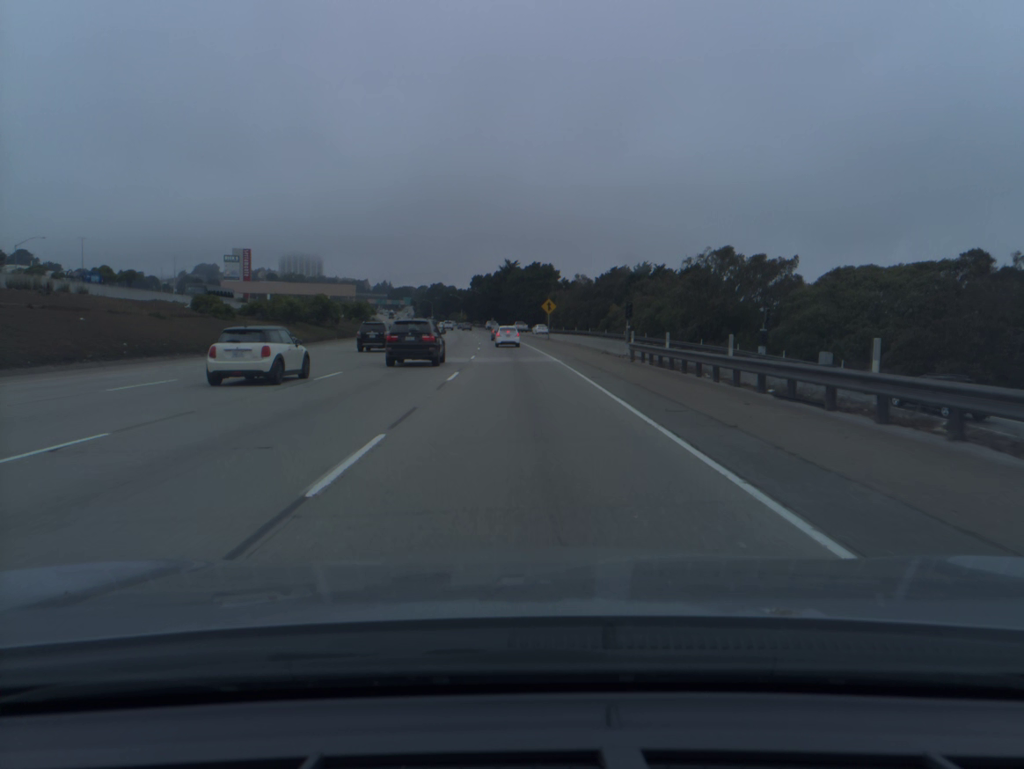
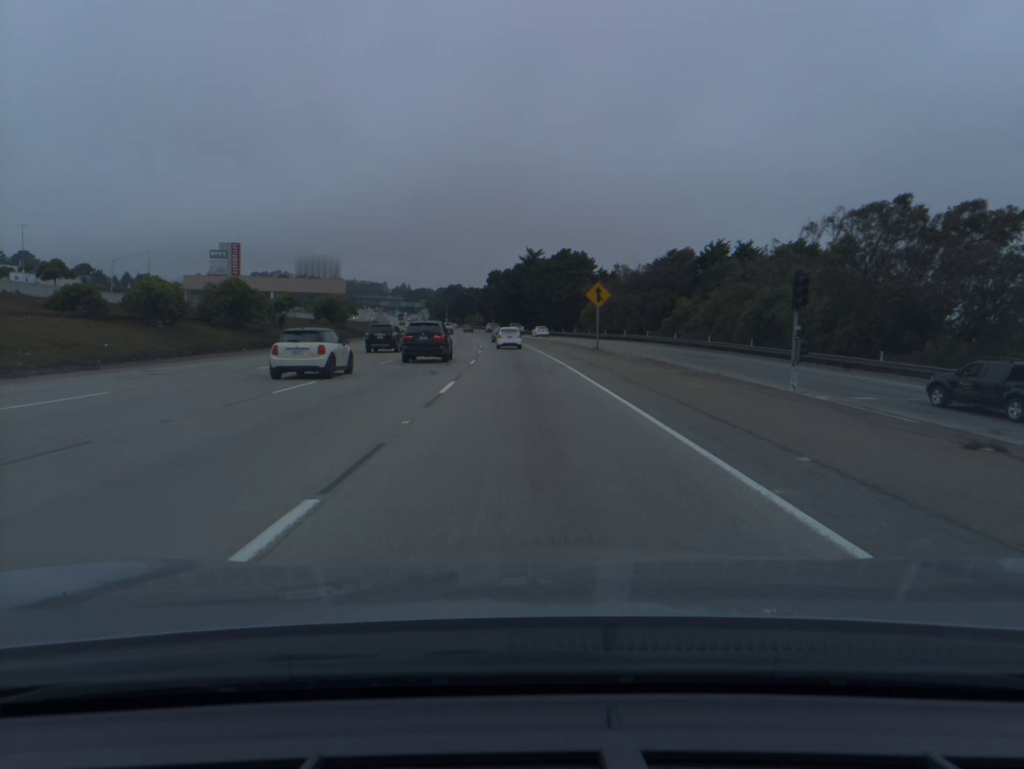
(-0.5, +33.1) m; -2°
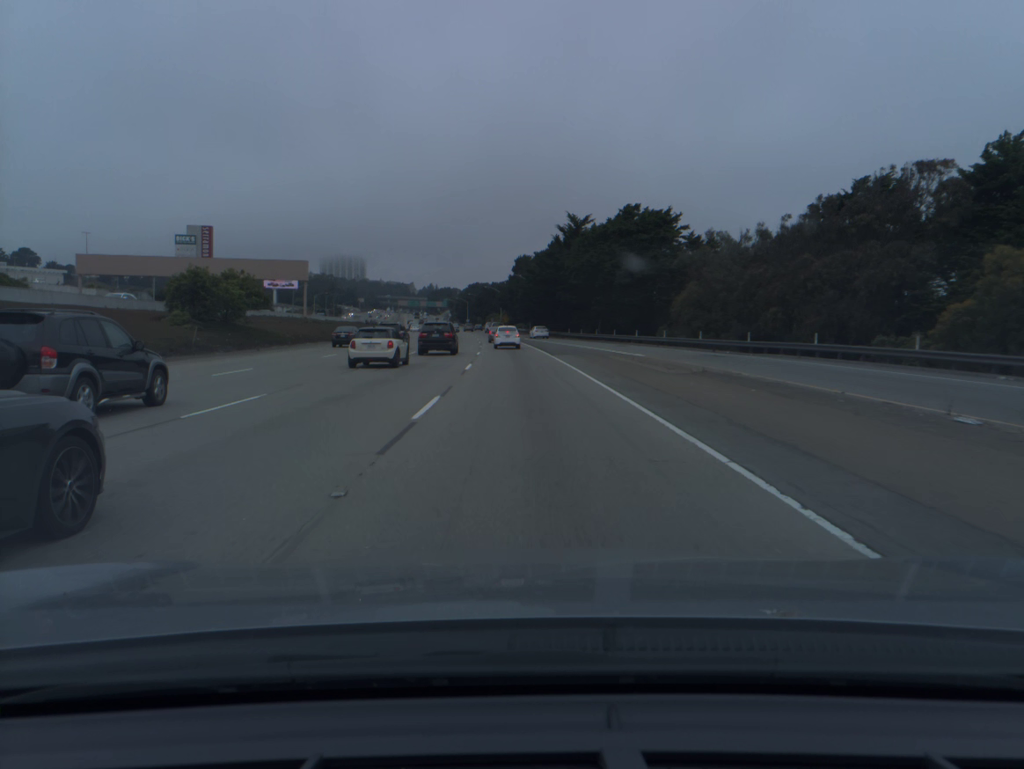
(-1.0, +49.0) m; -2°
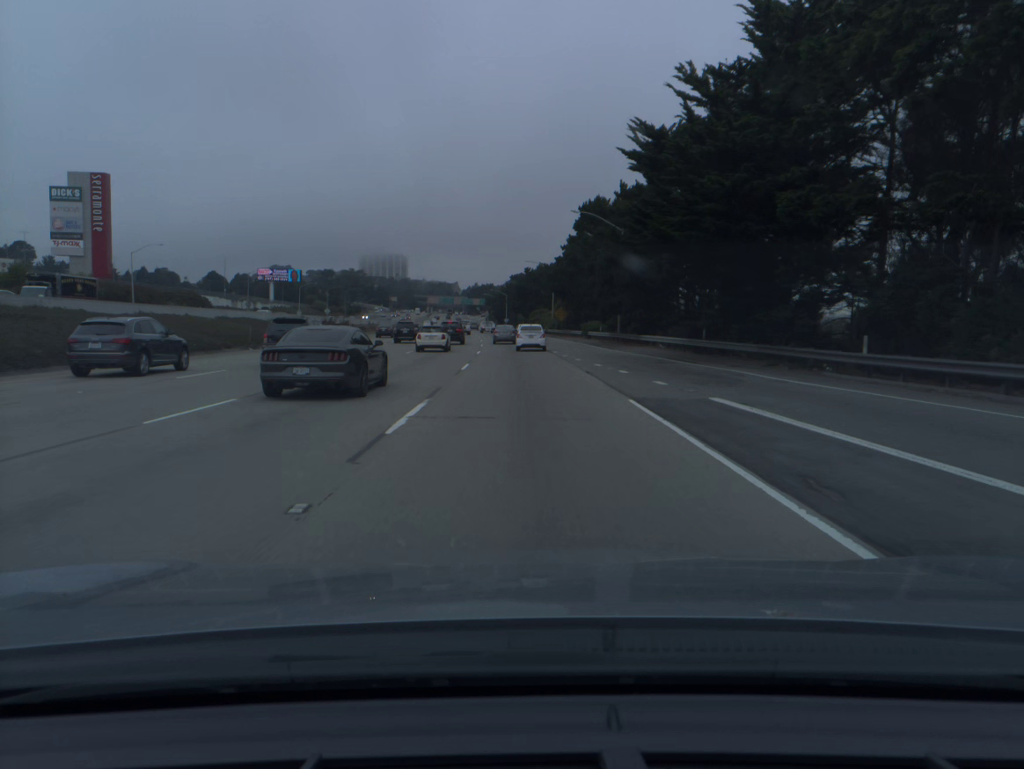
(-2.2, +75.0) m; -4°
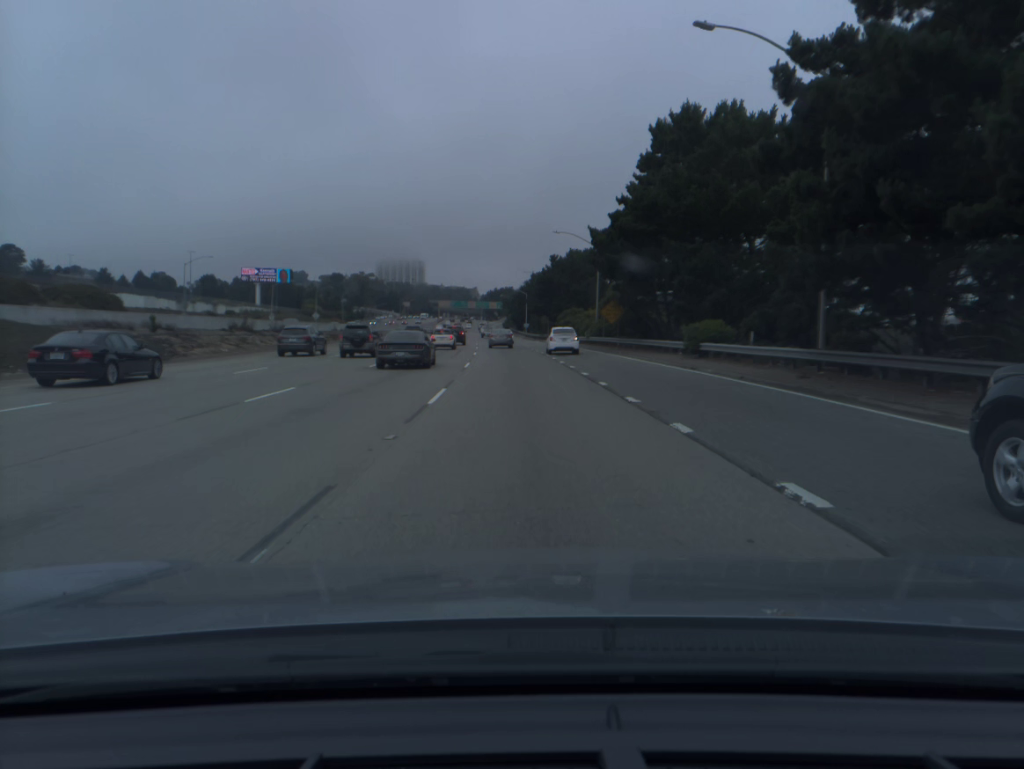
(-0.6, +39.6) m; -2°
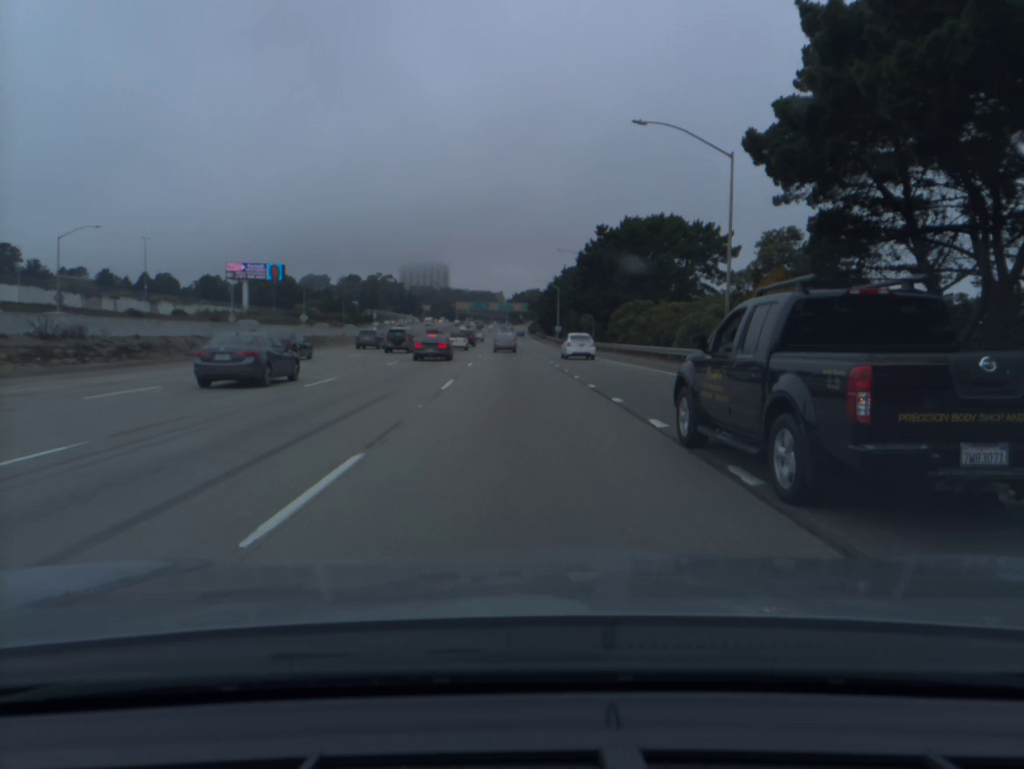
(-0.6, +39.1) m; -2°
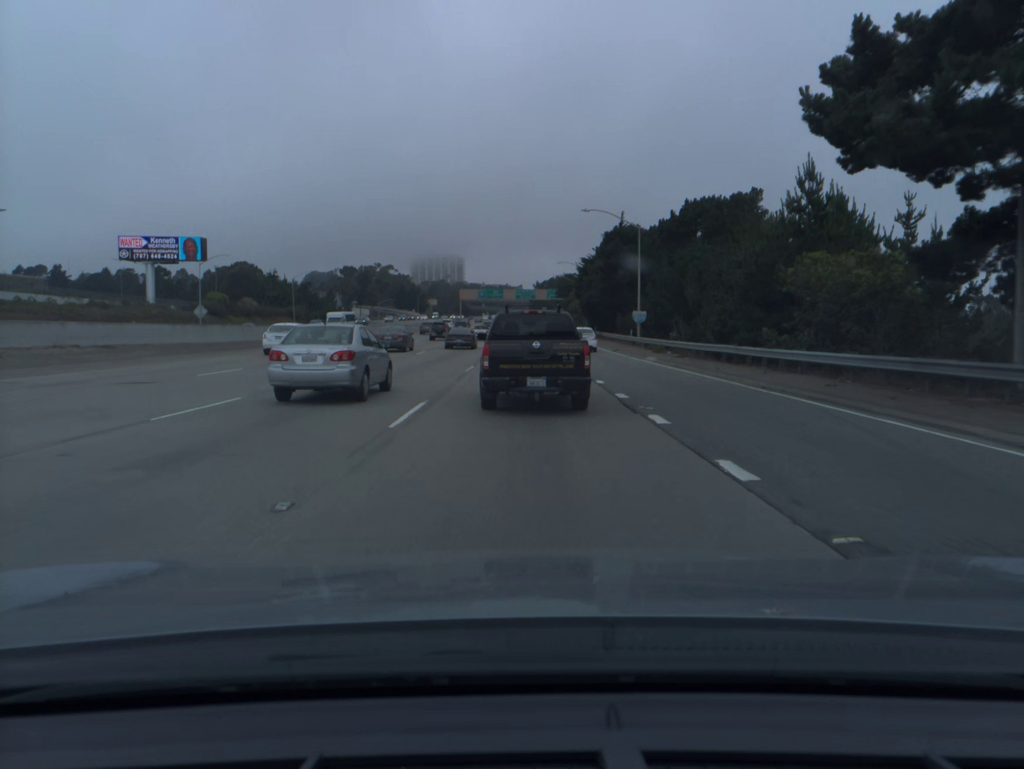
(-1.2, +67.2) m; -1°
